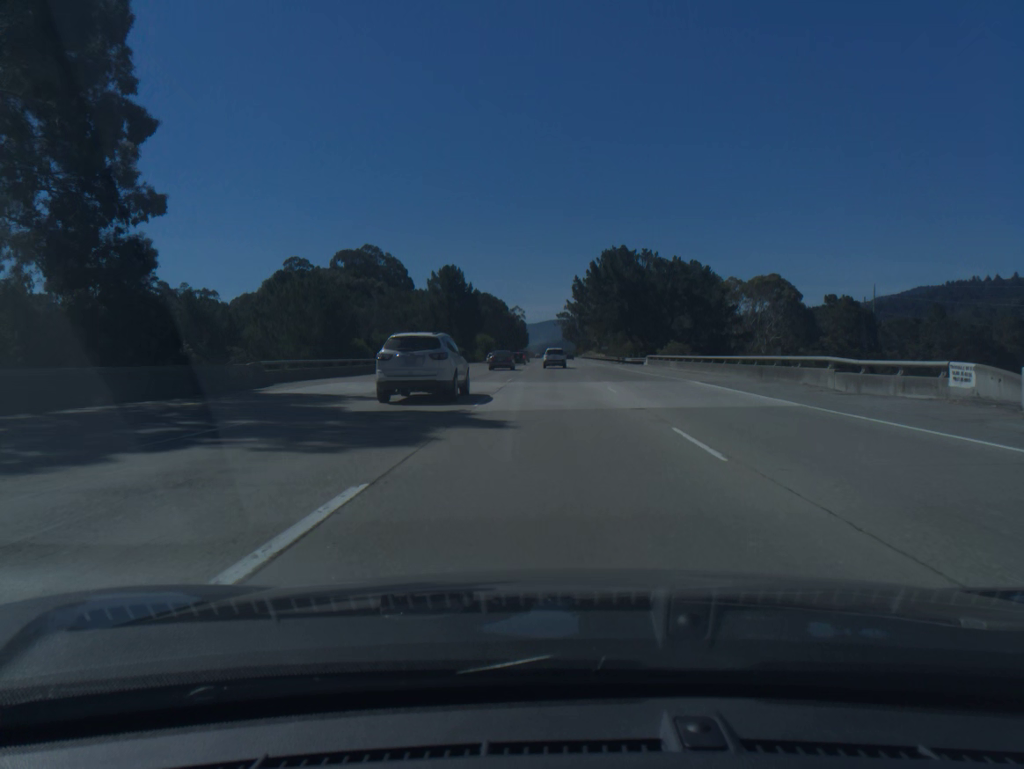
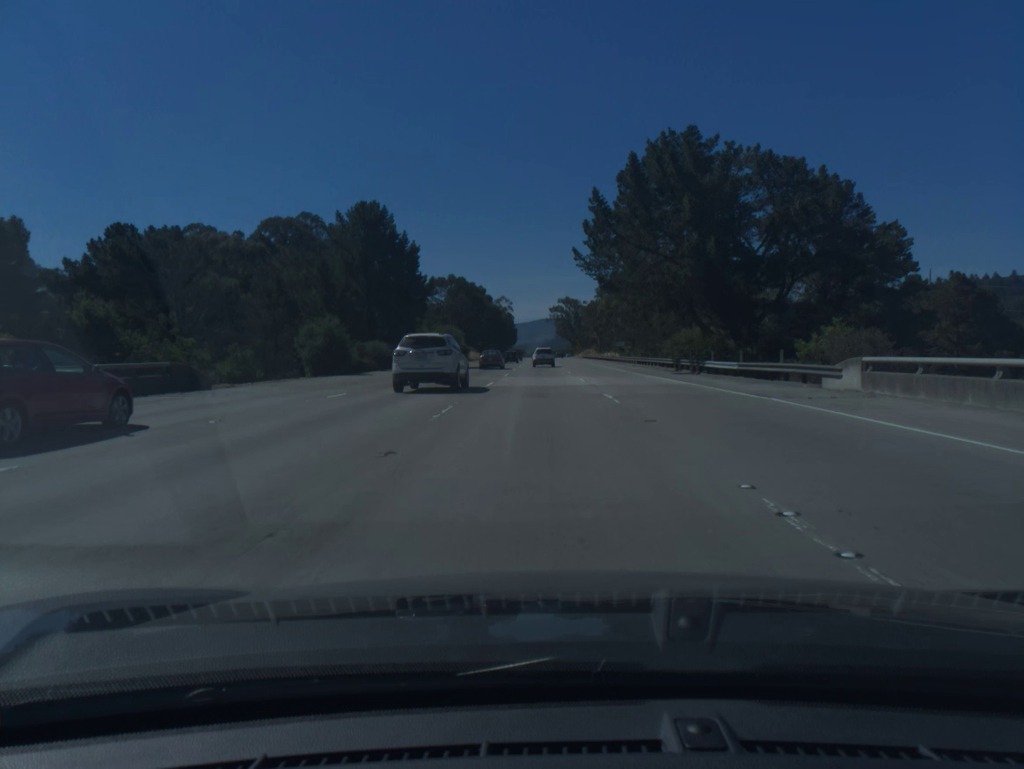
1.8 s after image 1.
(+0.5, +49.4) m; +1°
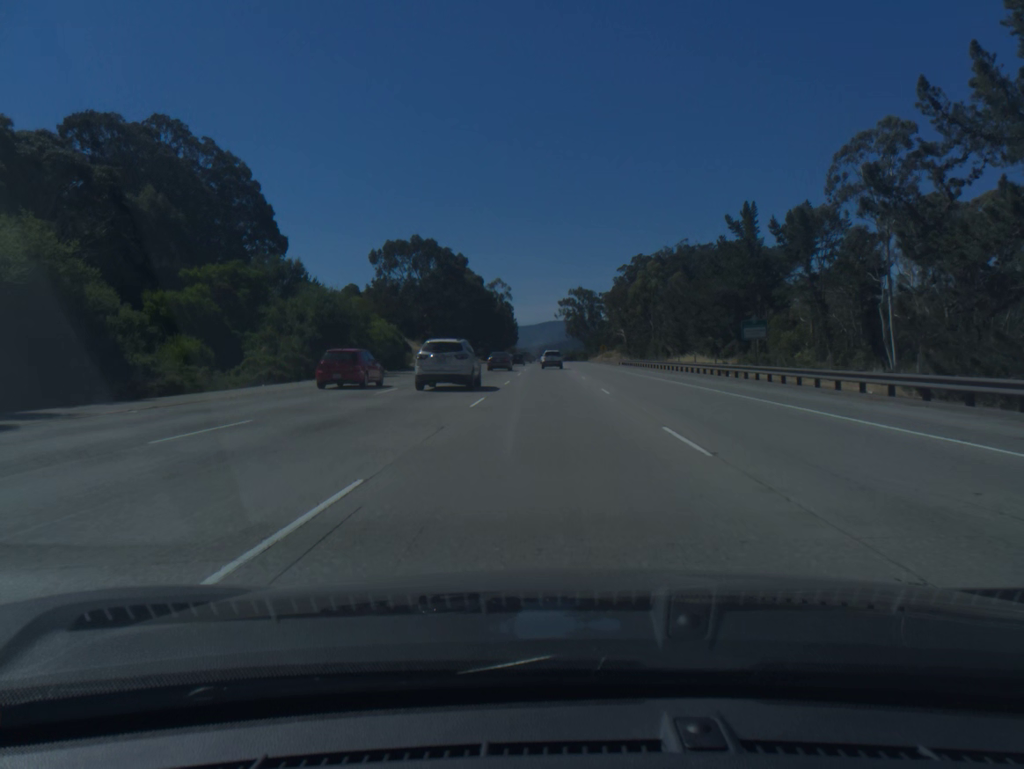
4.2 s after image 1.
(-0.5, +66.8) m; -1°
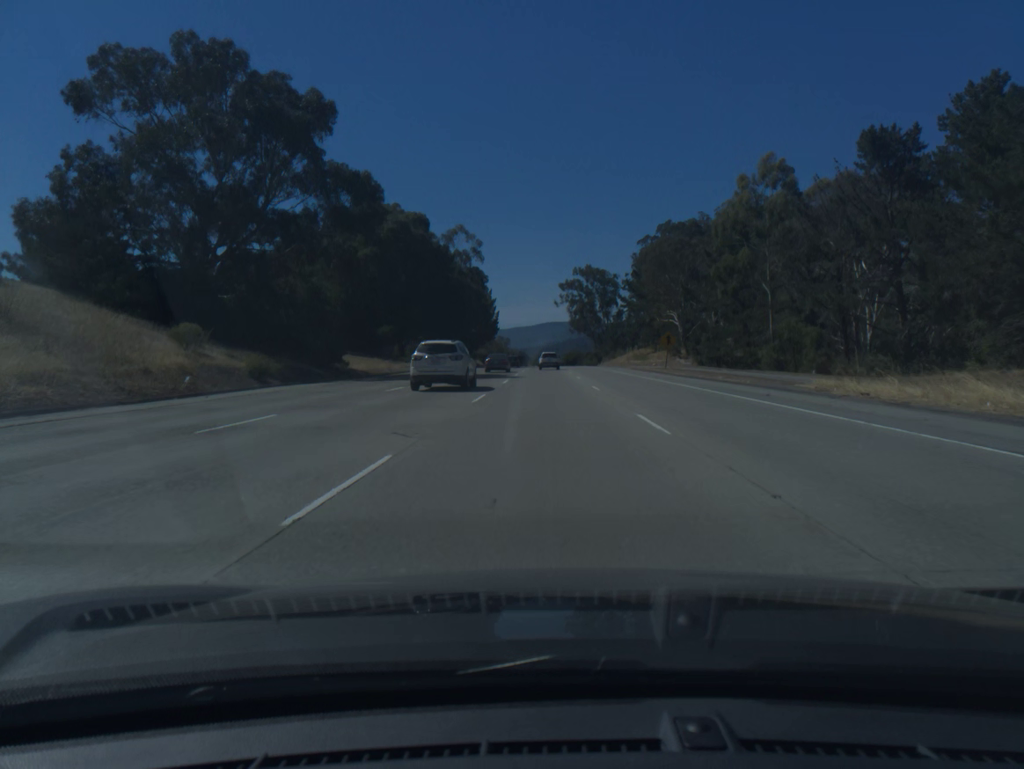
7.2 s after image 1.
(+0.4, +85.6) m; 0°
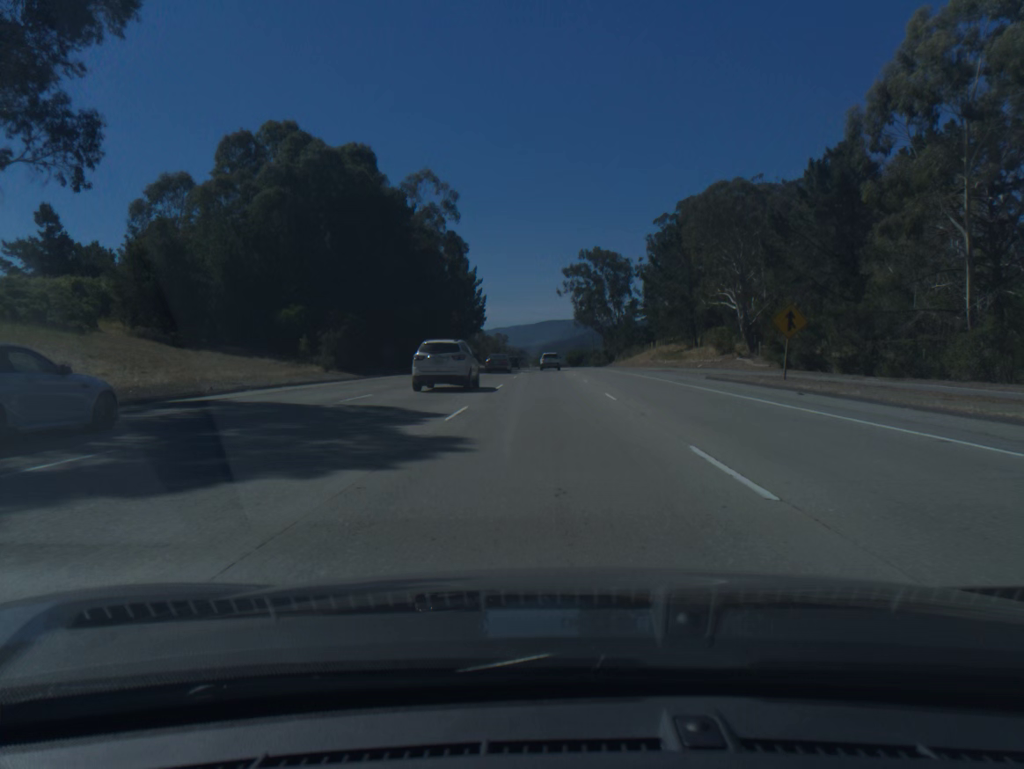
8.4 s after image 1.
(0.0, +34.9) m; 0°
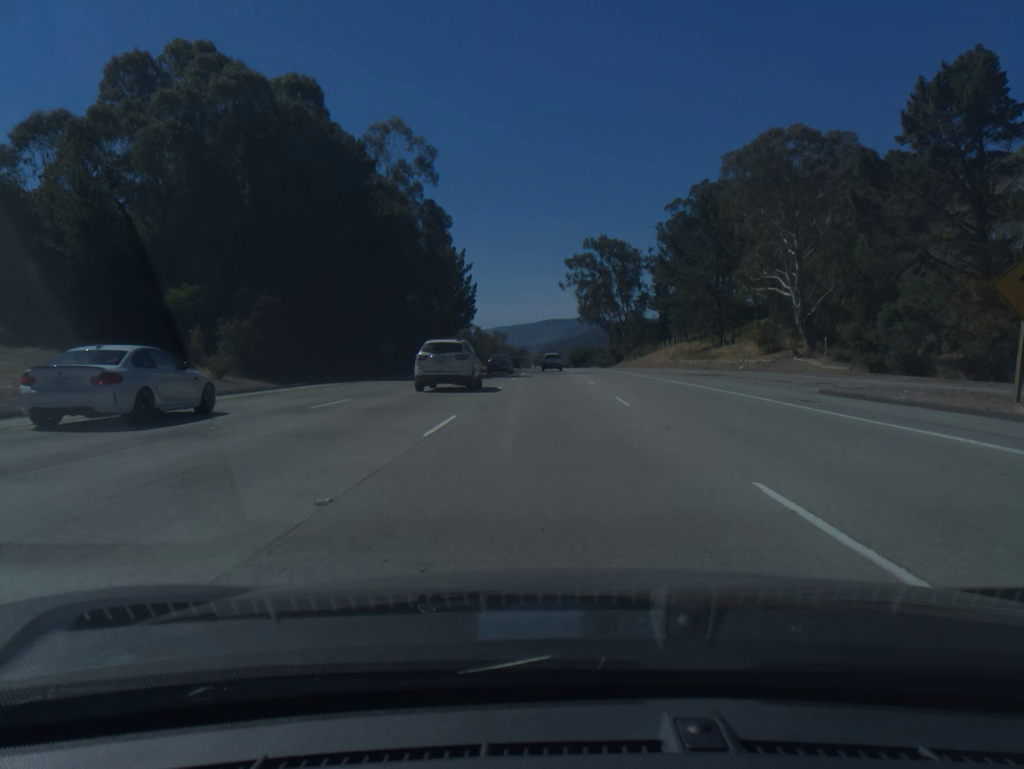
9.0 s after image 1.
(0.0, +17.5) m; 0°
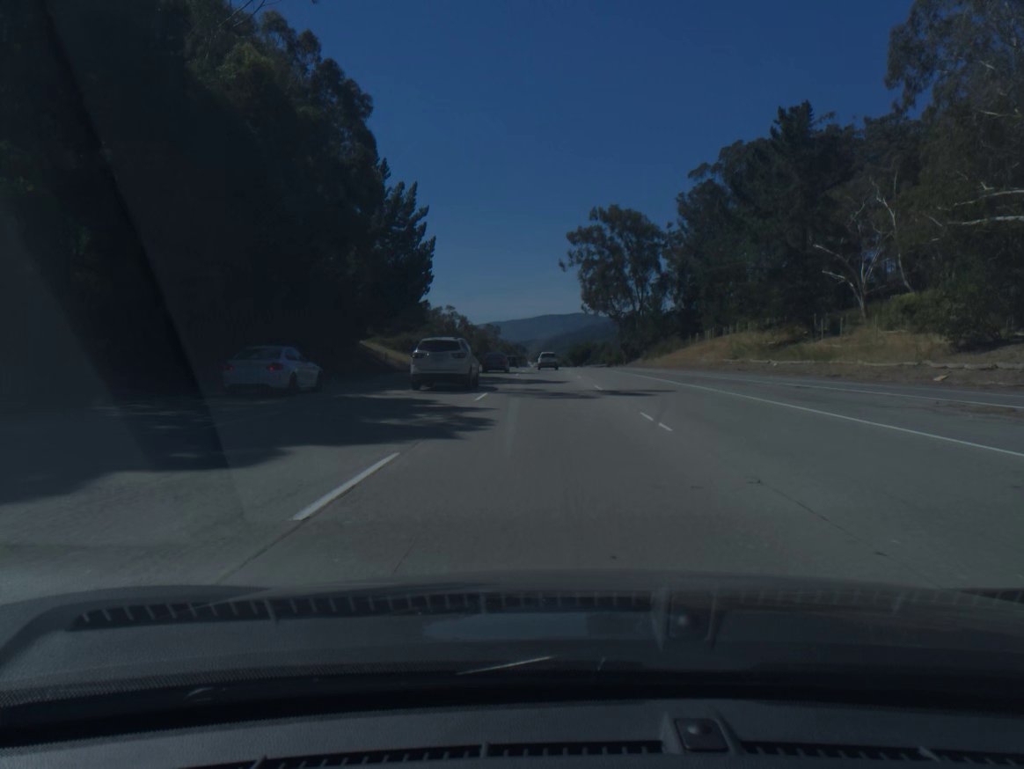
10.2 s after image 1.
(+0.1, +35.1) m; 0°
